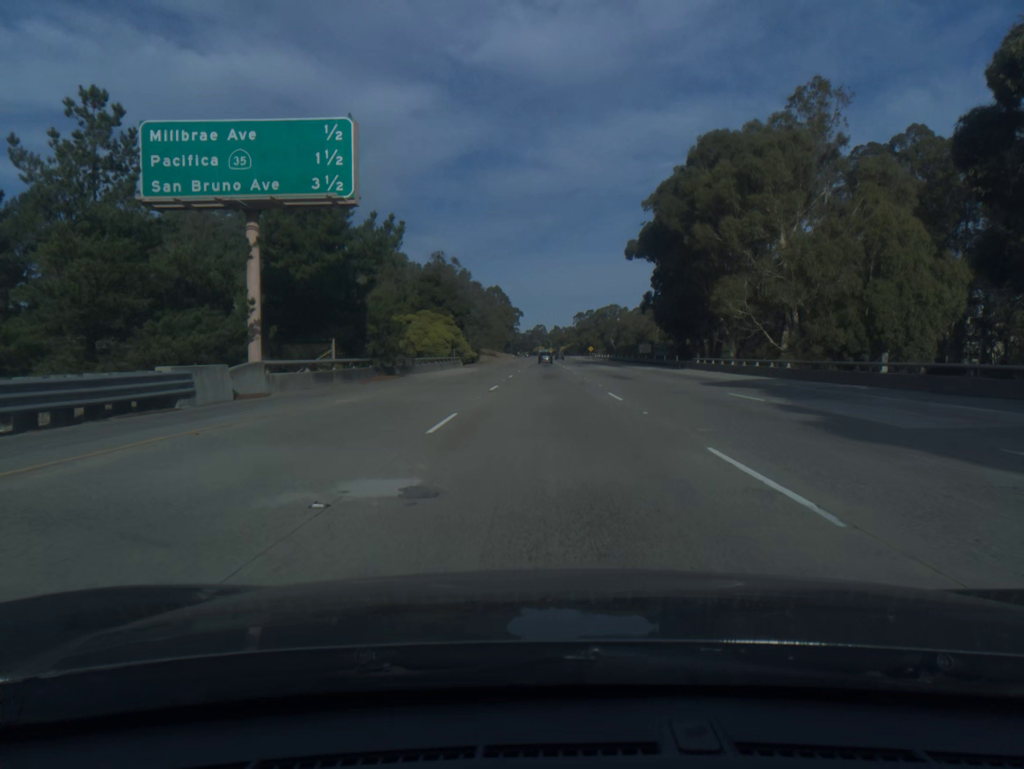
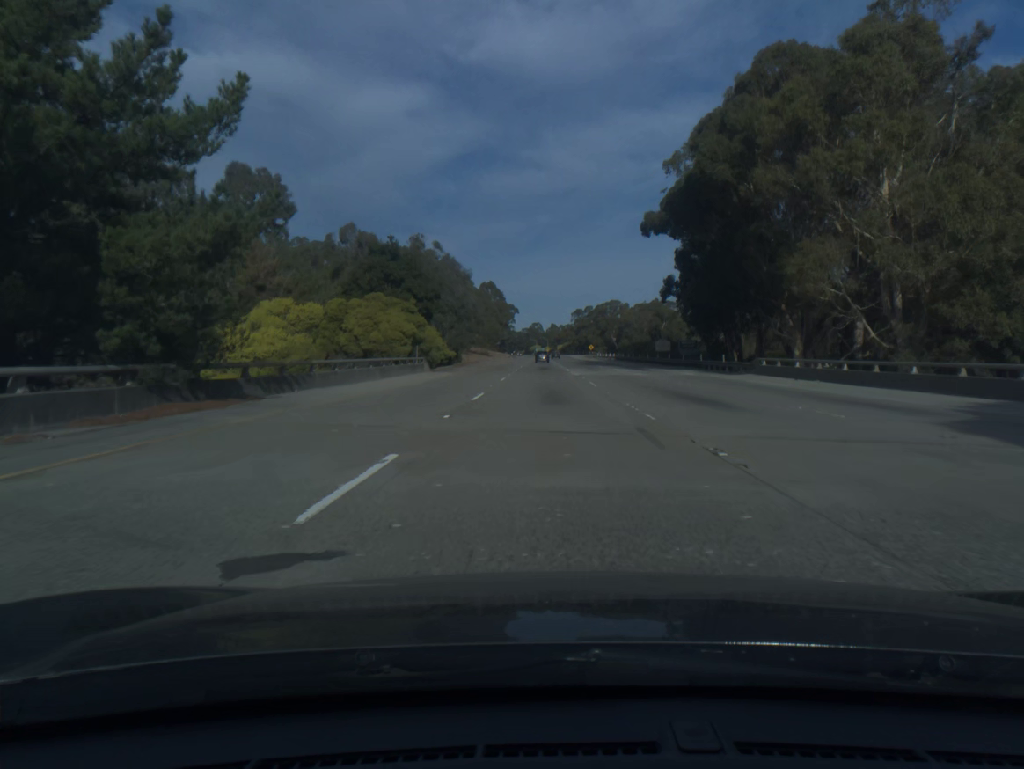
(0.0, +20.6) m; 0°
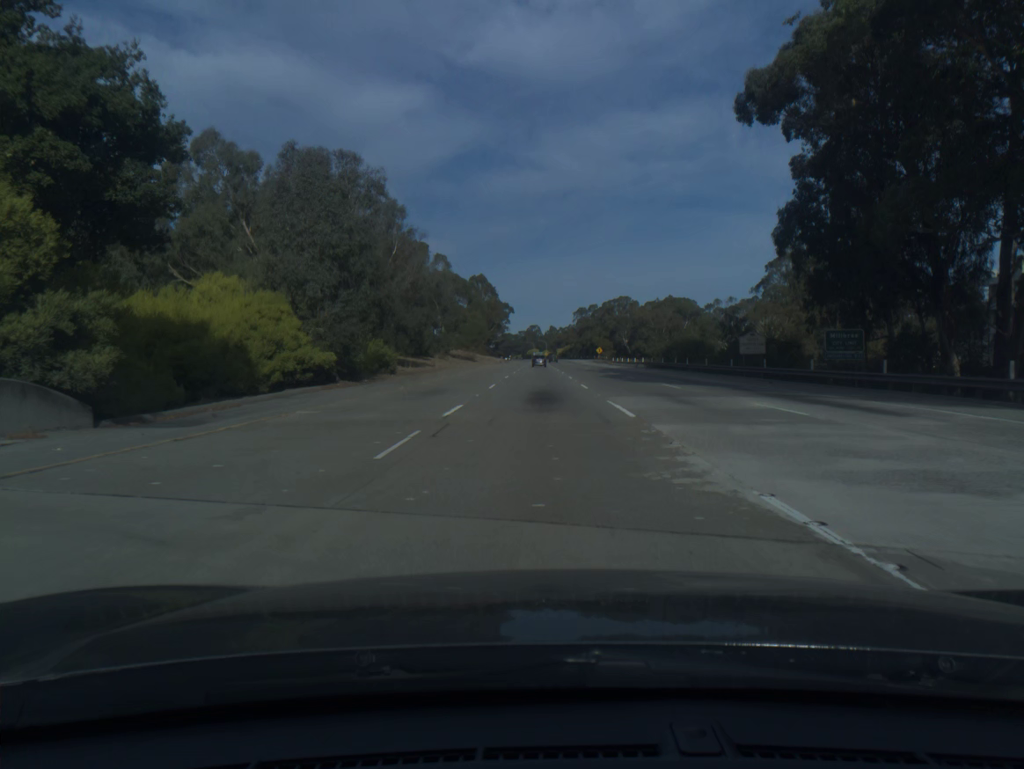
(+0.1, +41.0) m; 0°
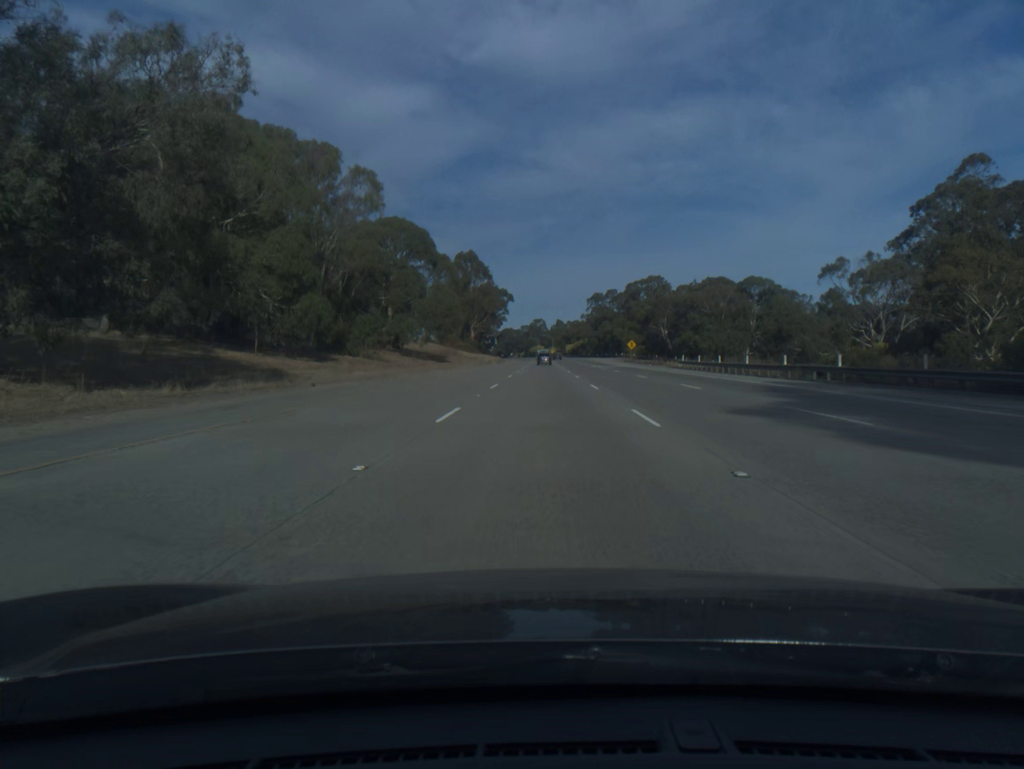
(-0.3, +61.4) m; 0°
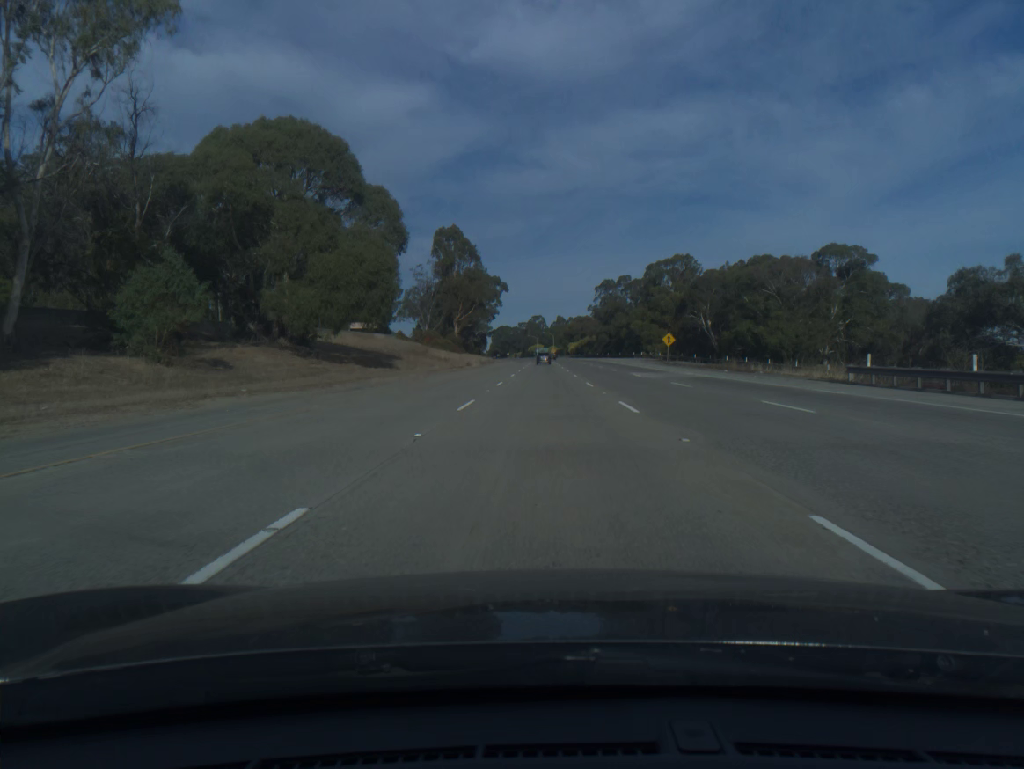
(0.0, +40.9) m; 0°
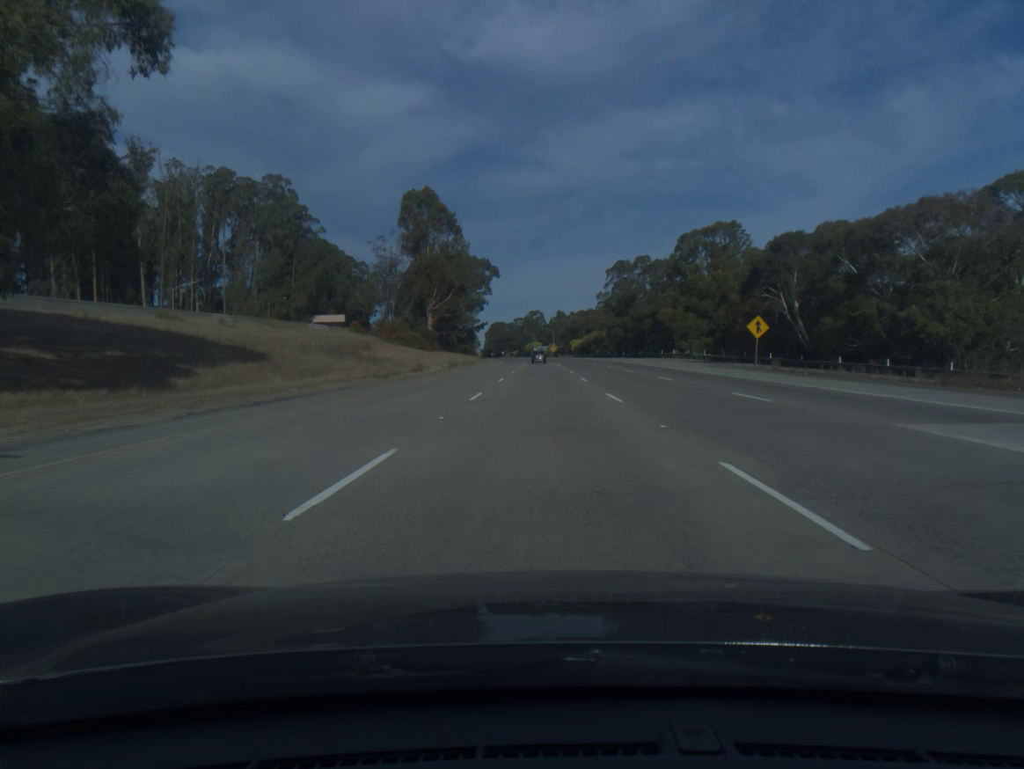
(0.0, +40.9) m; 0°
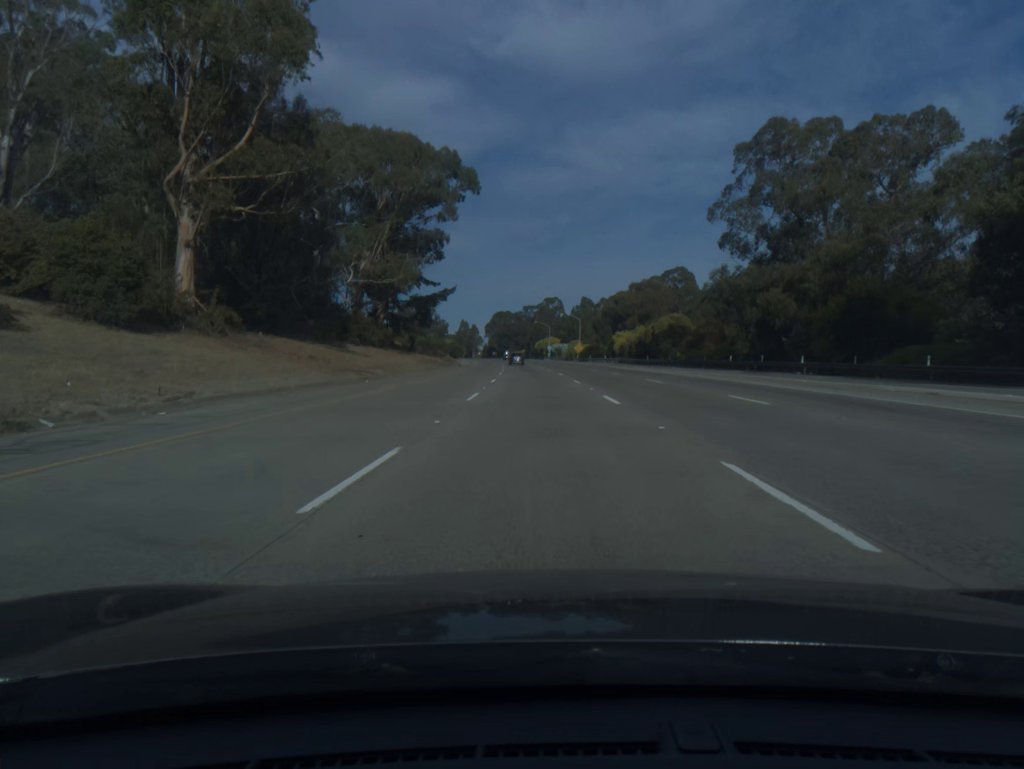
(-0.4, +102.2) m; -1°
